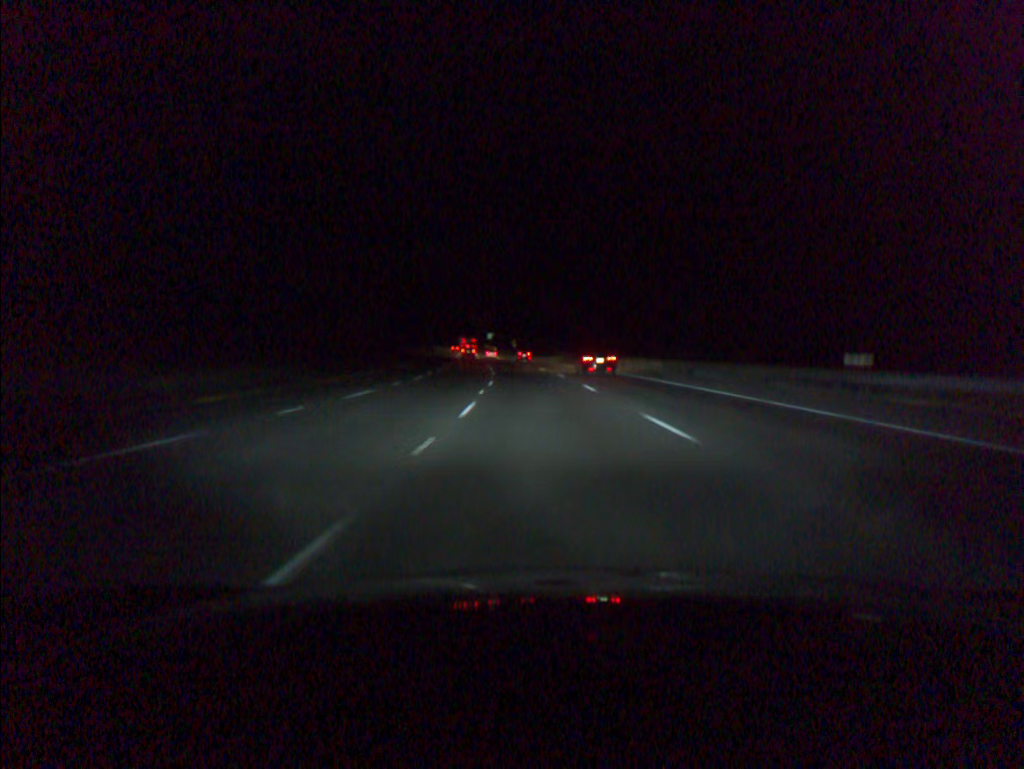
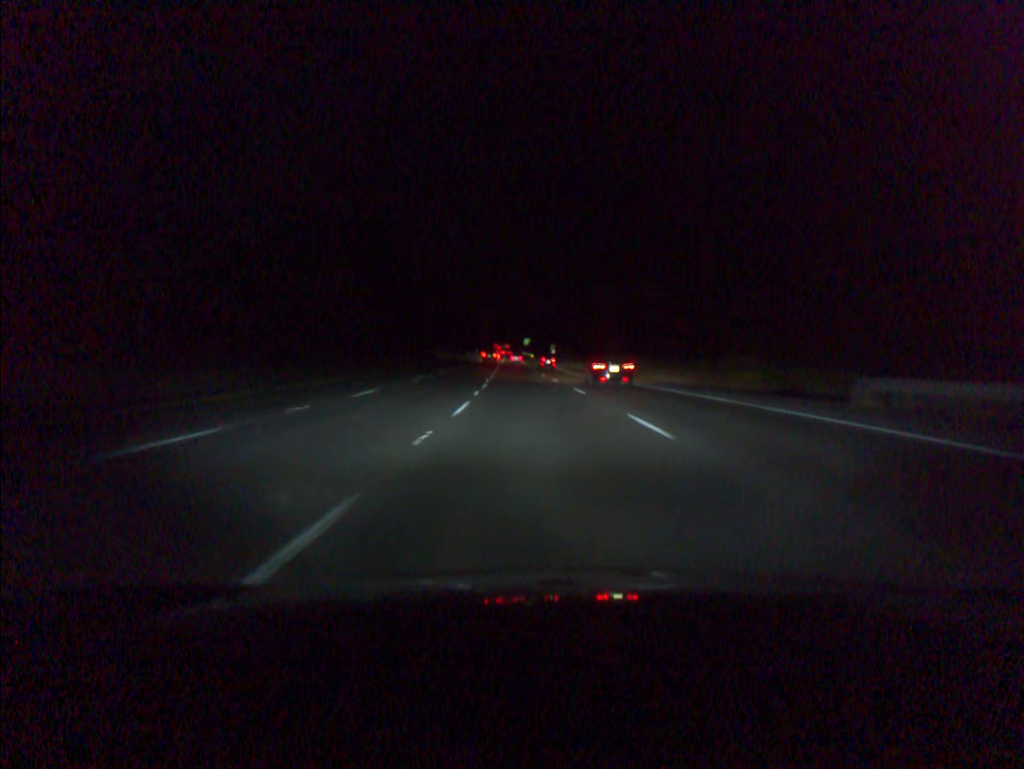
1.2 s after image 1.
(-1.1, +42.7) m; -3°
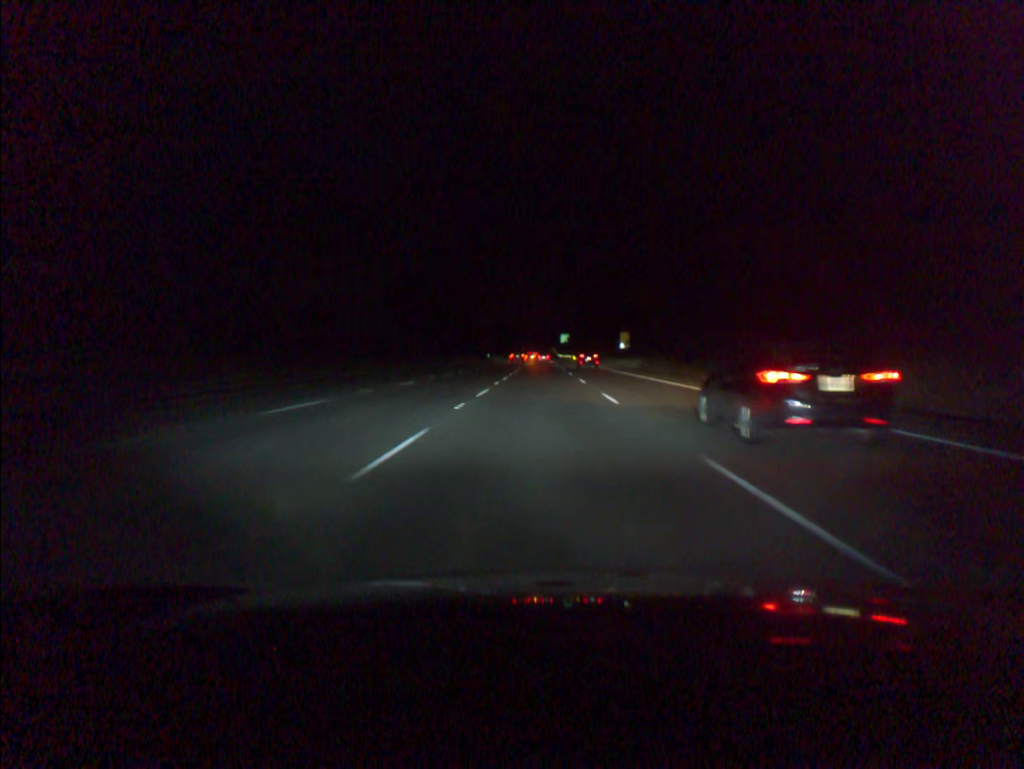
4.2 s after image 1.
(-3.8, +110.4) m; -2°
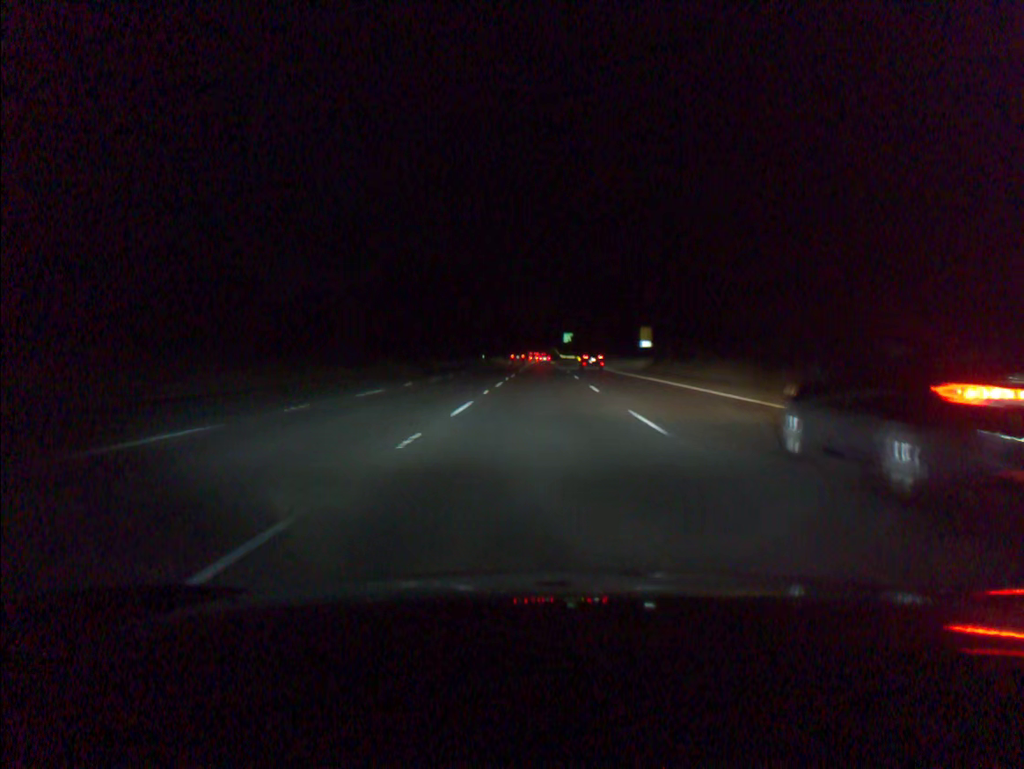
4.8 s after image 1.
(0.0, +21.5) m; 0°
